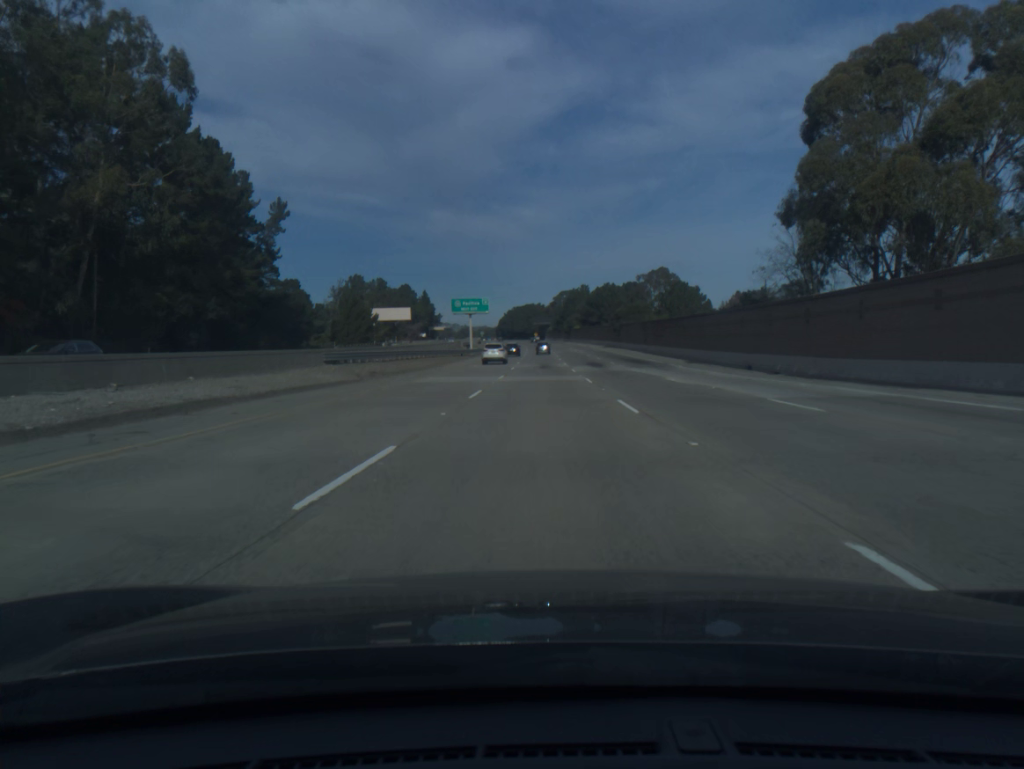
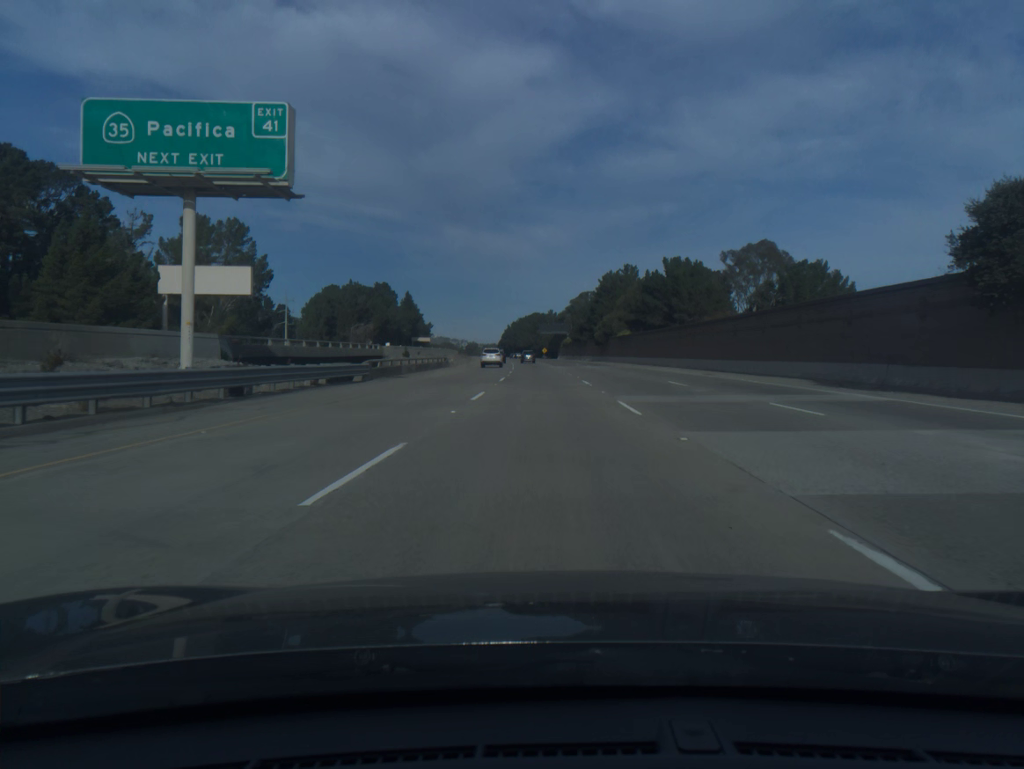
(-0.2, +102.0) m; -1°
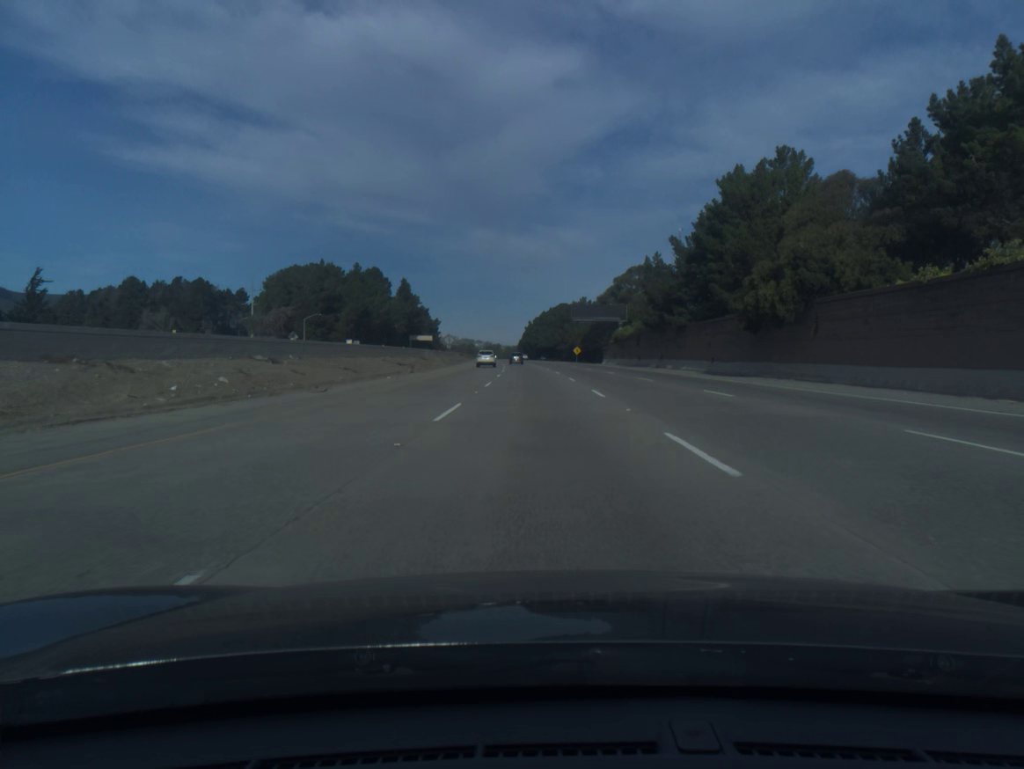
(-1.0, +81.1) m; -2°
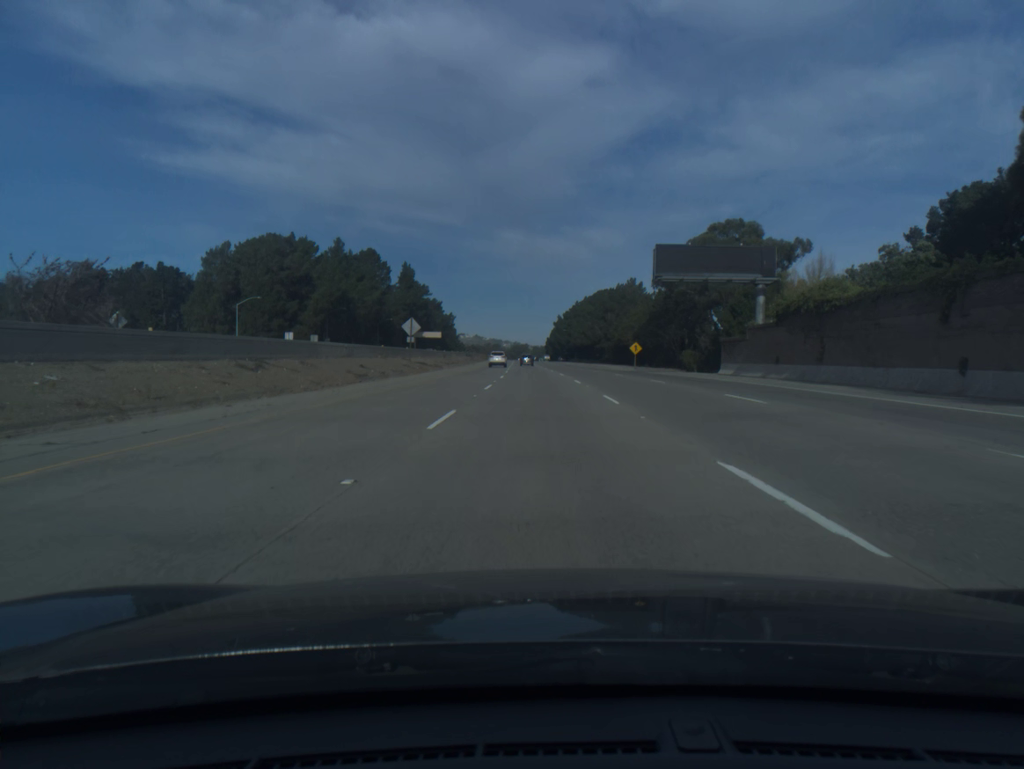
(-1.2, +60.9) m; -2°
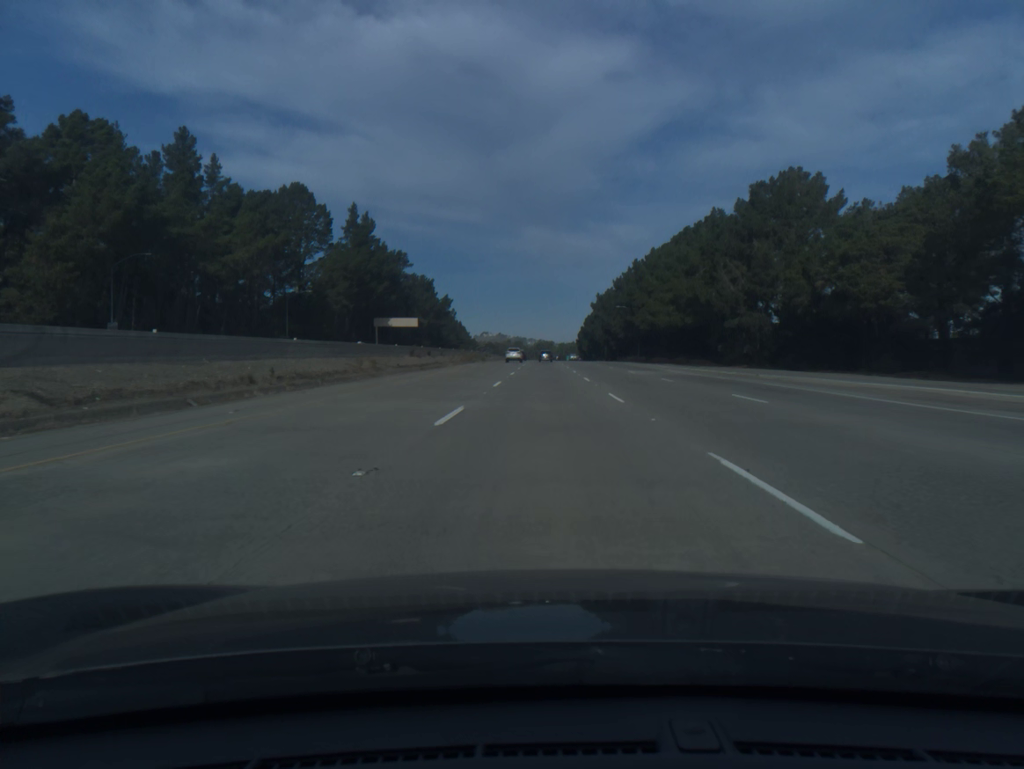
(-2.1, +102.3) m; -2°
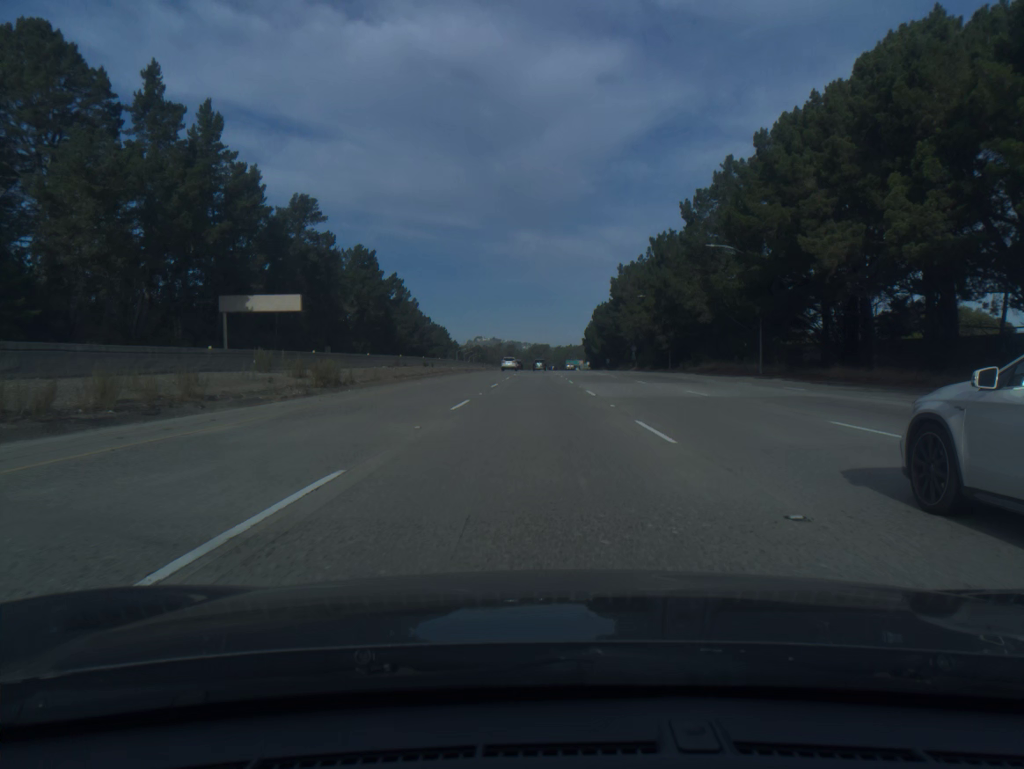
(+0.3, +82.0) m; 0°
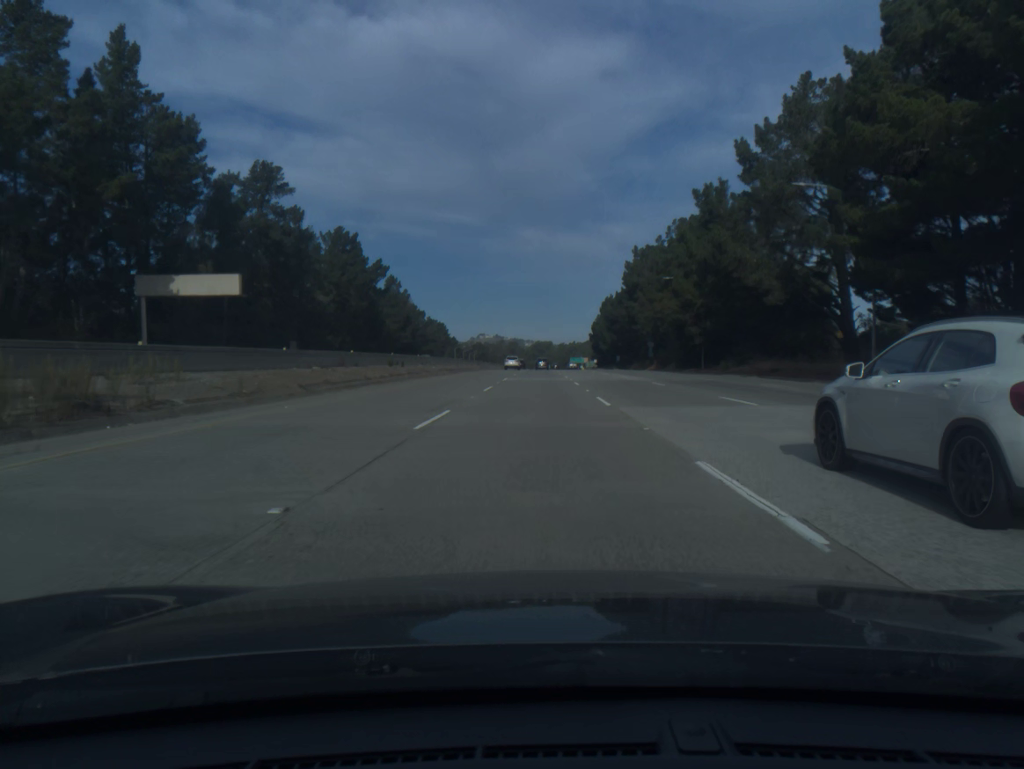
(0.0, +20.5) m; 0°
